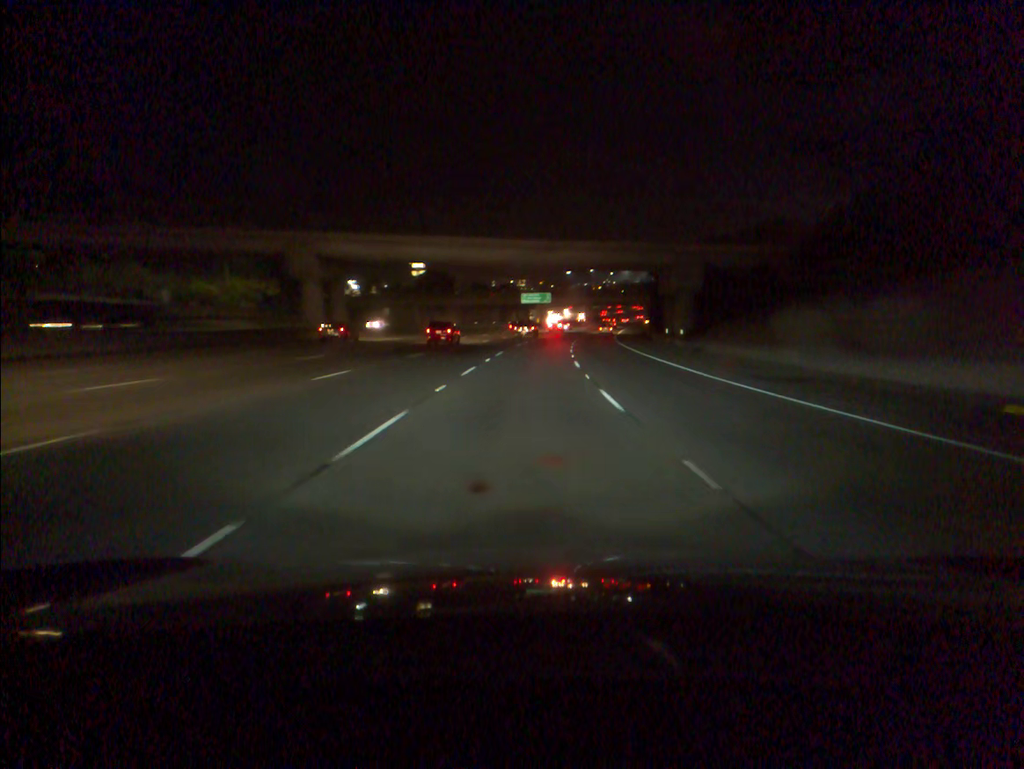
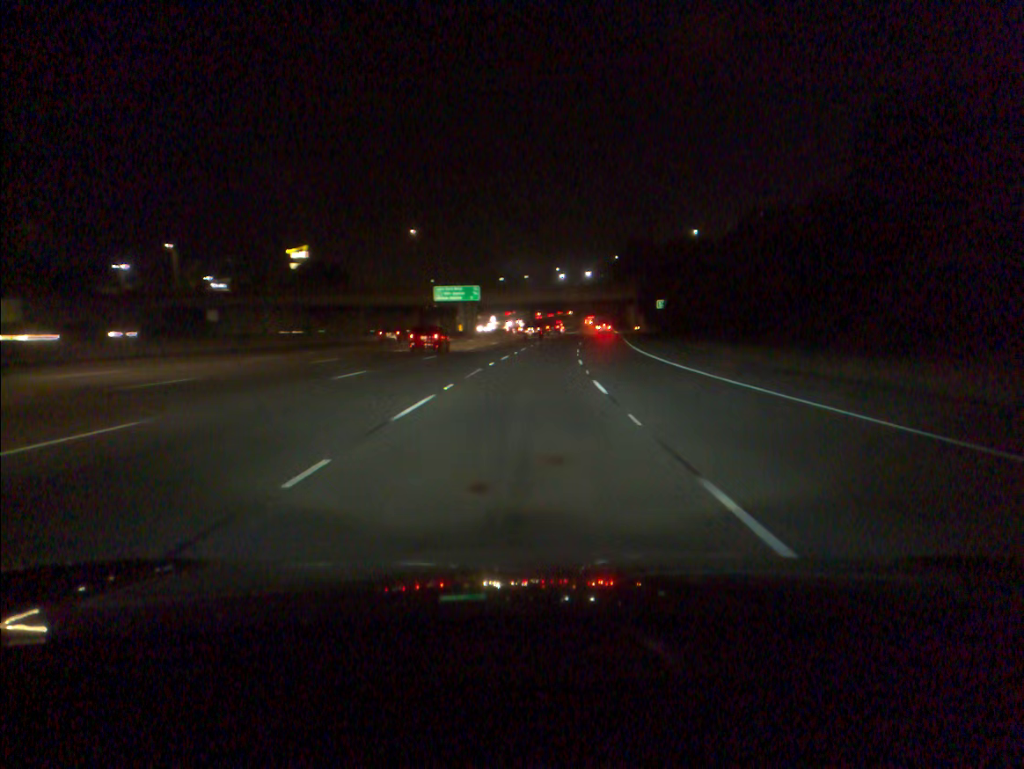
(+2.9, +69.2) m; +5°
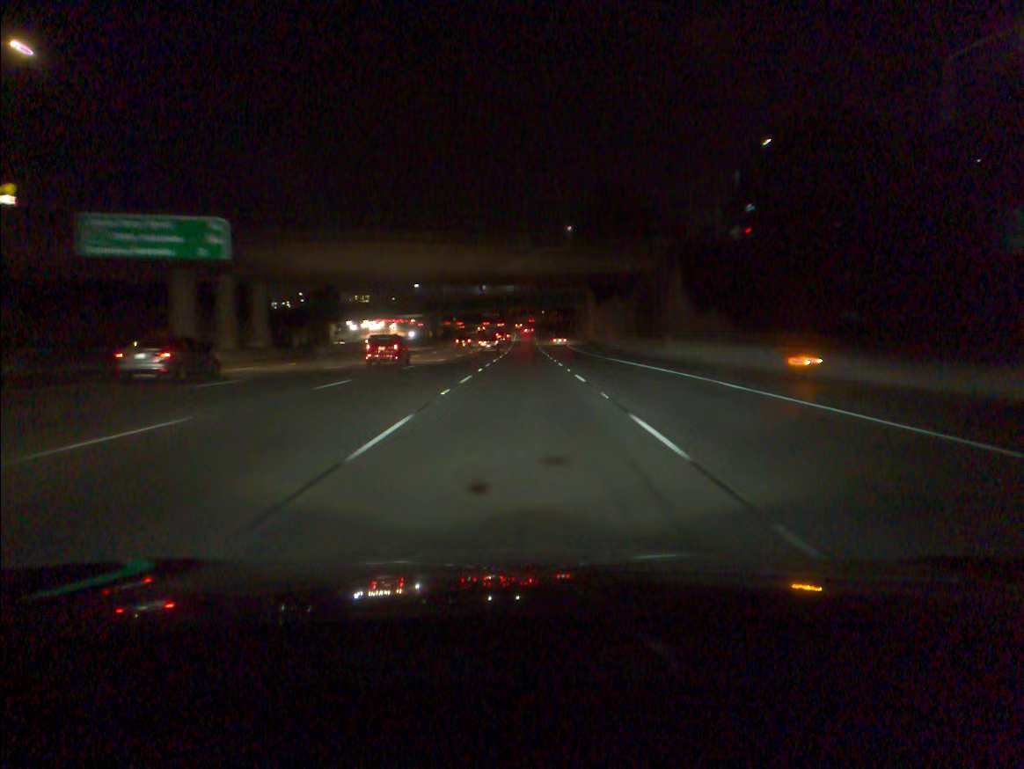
(+4.9, +84.5) m; +6°
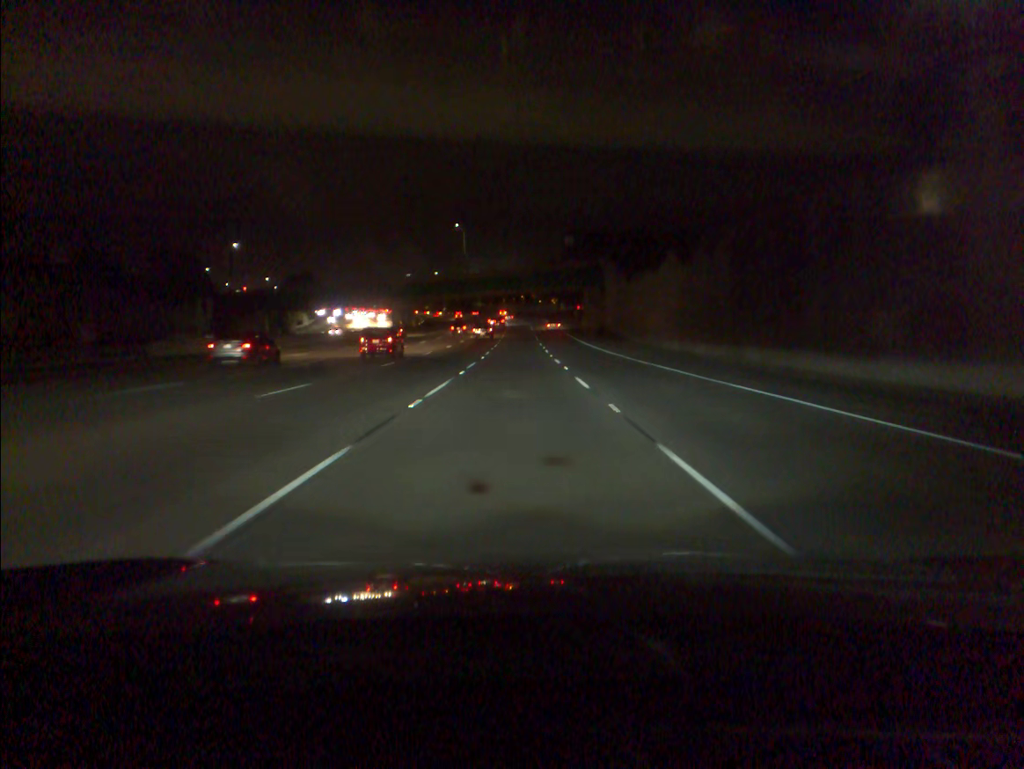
(+0.2, +33.1) m; 0°
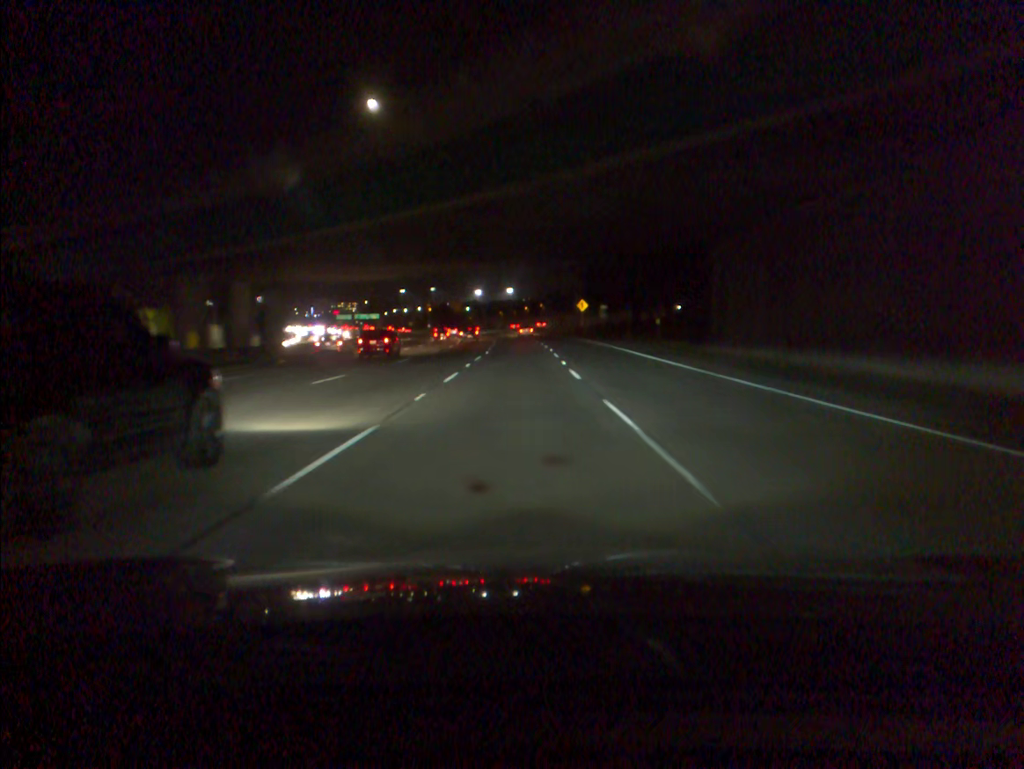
(-0.3, +81.4) m; 0°
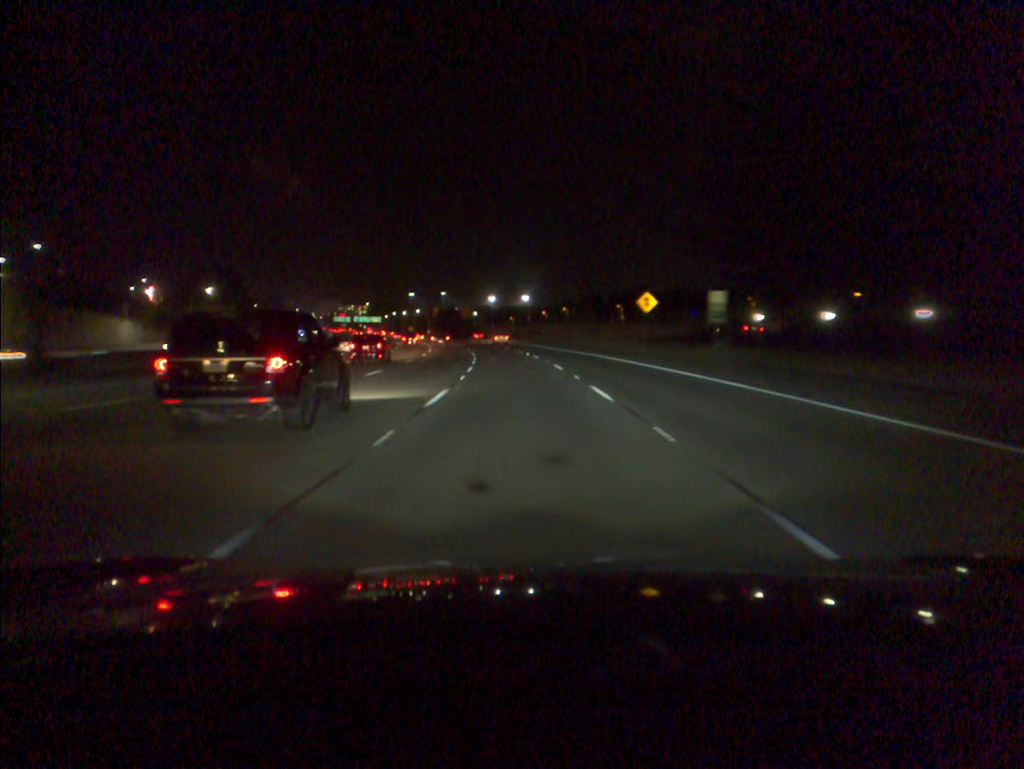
(-0.2, +48.6) m; -1°
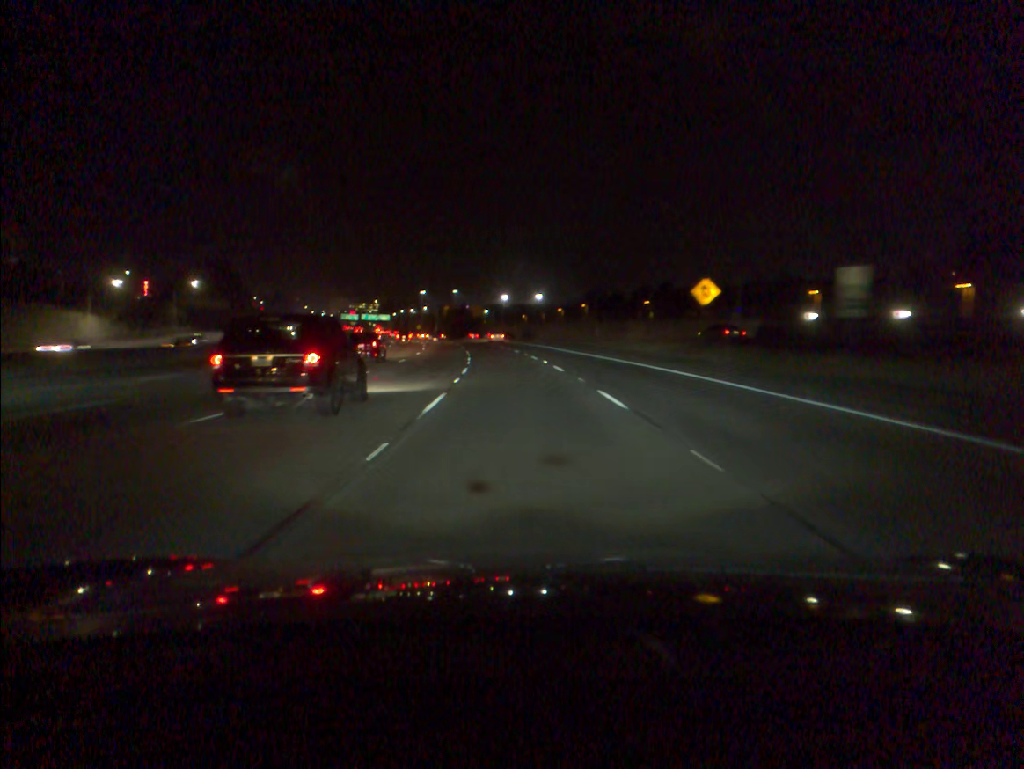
(-0.1, +16.1) m; -1°
